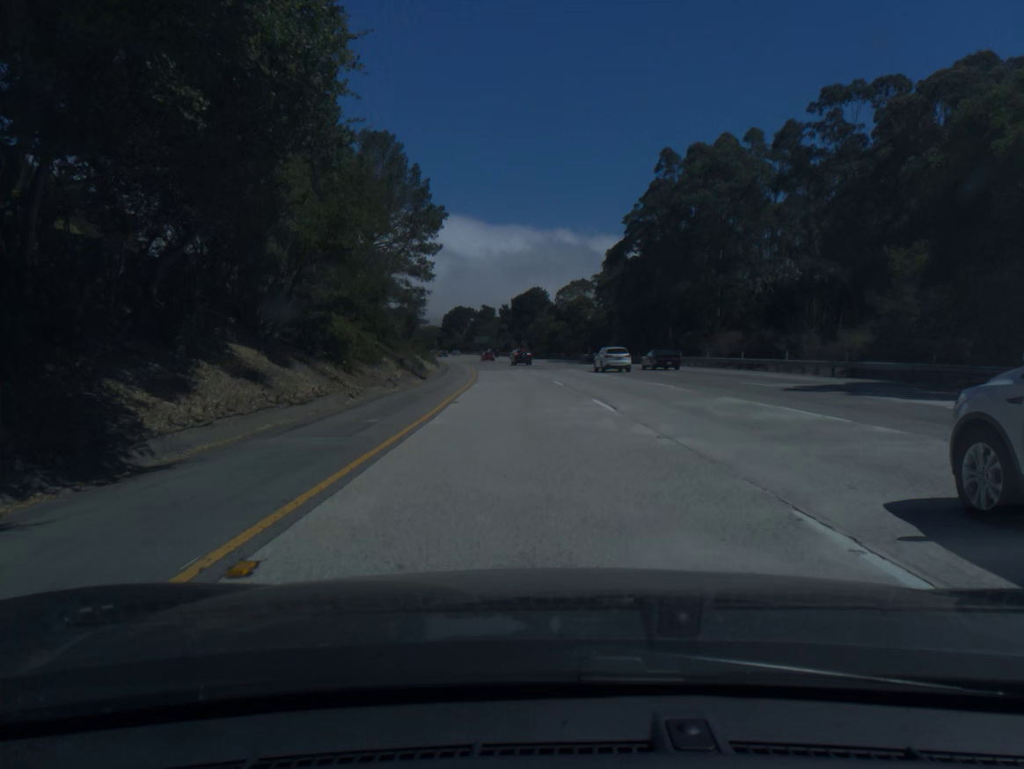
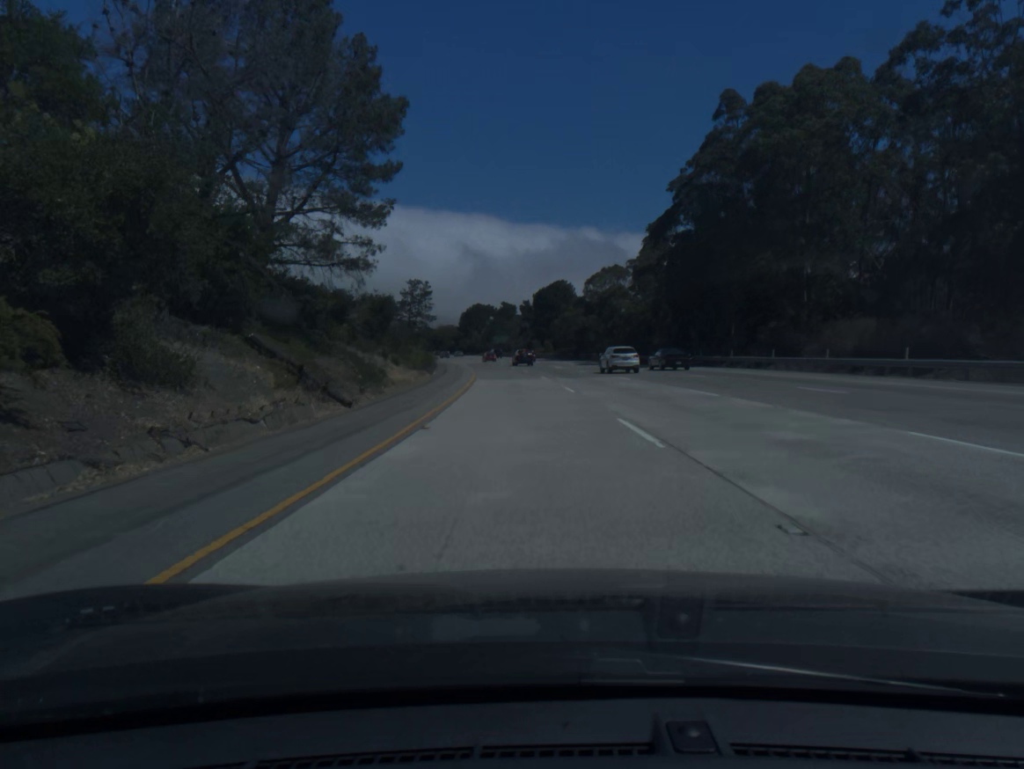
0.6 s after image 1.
(-0.3, +20.6) m; -2°
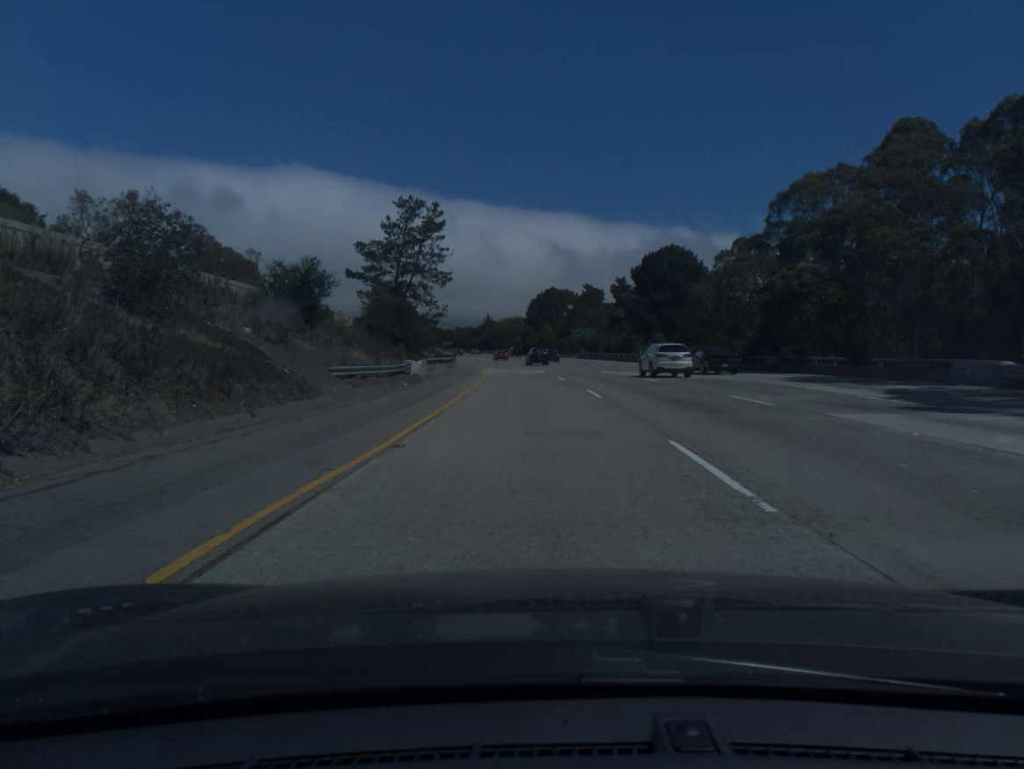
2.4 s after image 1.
(-3.2, +61.7) m; -6°
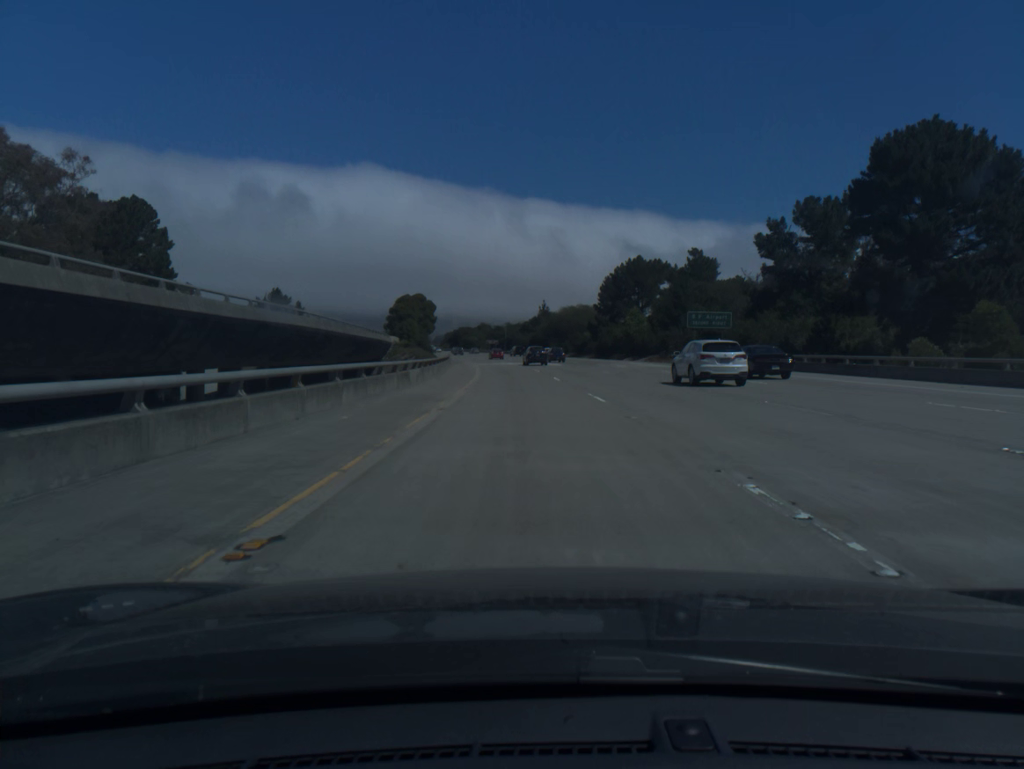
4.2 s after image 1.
(-2.3, +61.6) m; -4°
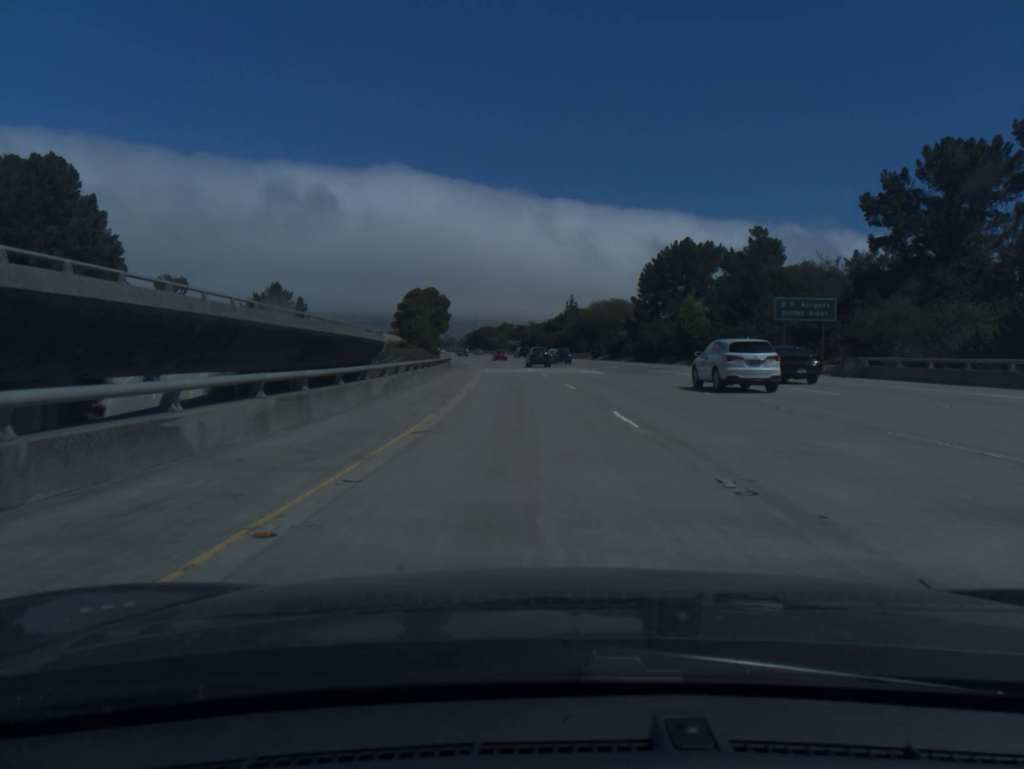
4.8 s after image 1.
(-0.3, +20.6) m; -2°
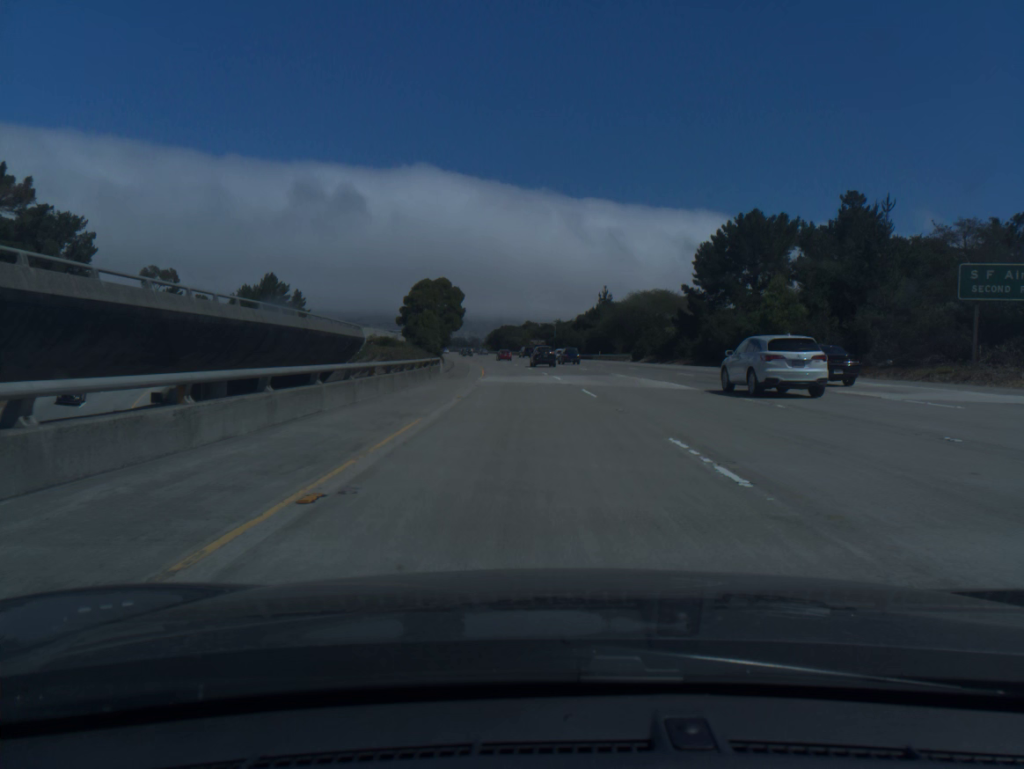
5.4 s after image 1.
(-0.3, +20.5) m; -2°
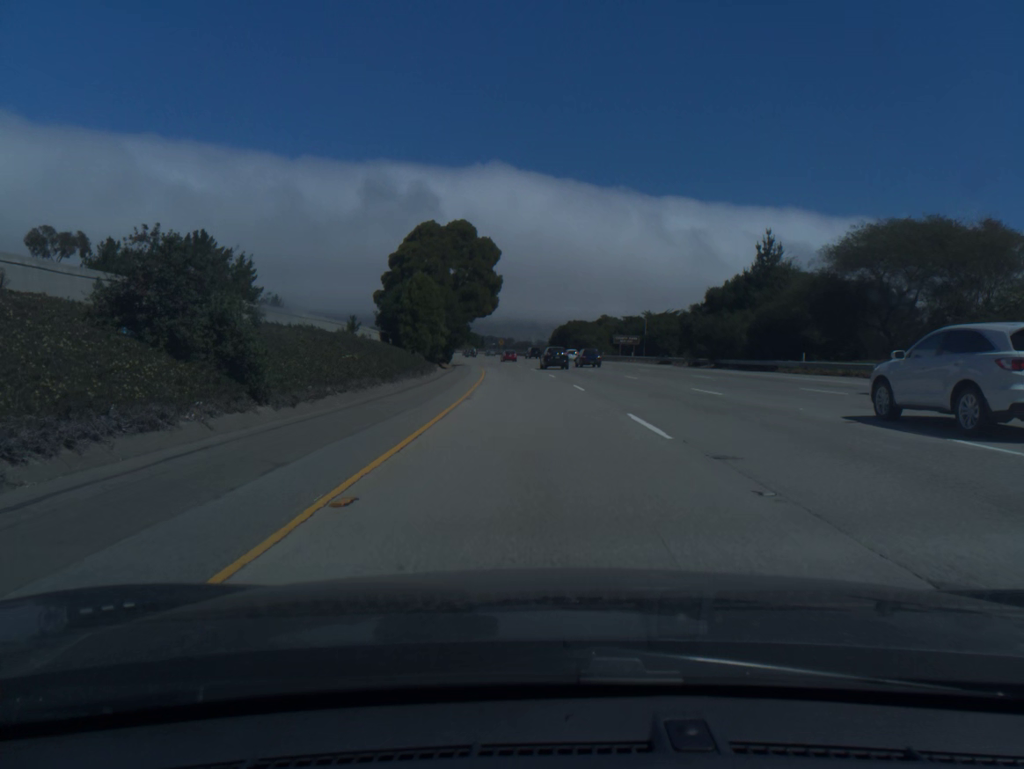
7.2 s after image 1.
(-2.7, +61.4) m; -5°
